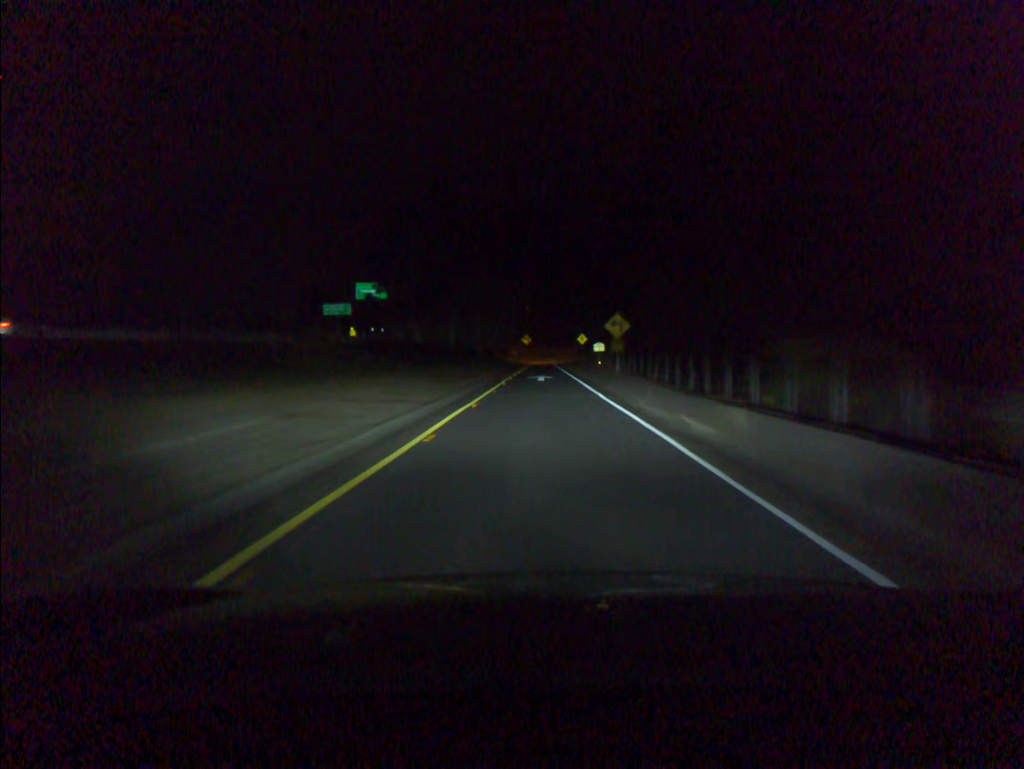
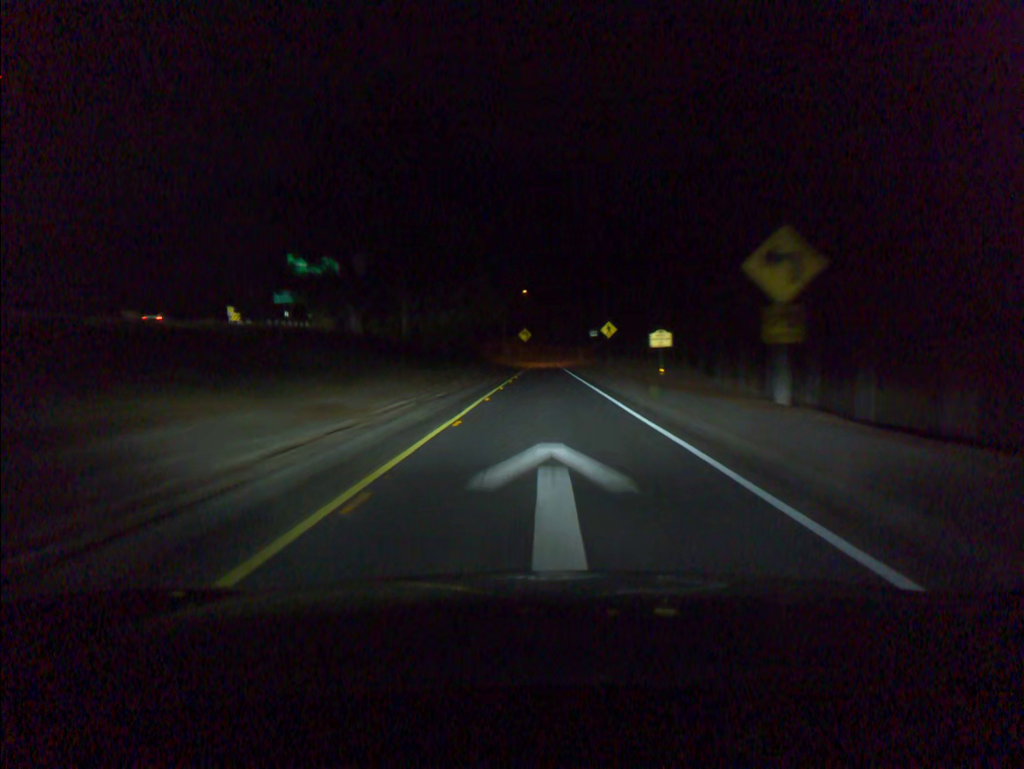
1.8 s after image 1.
(-0.1, +34.6) m; 0°
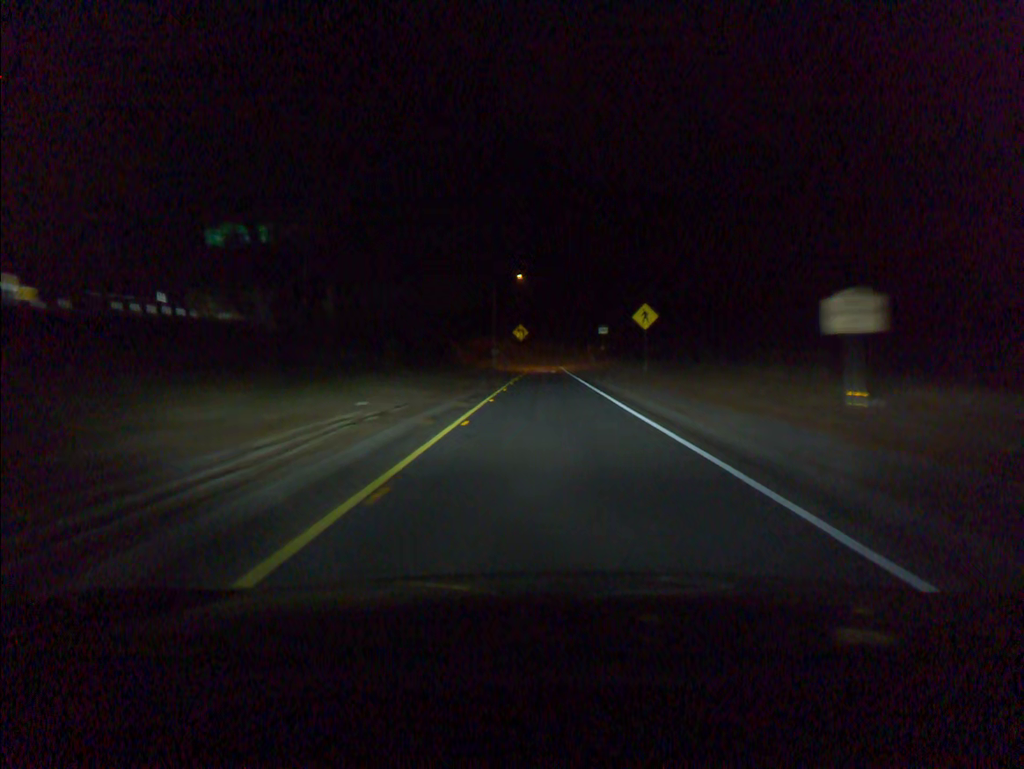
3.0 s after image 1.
(0.0, +21.6) m; 0°
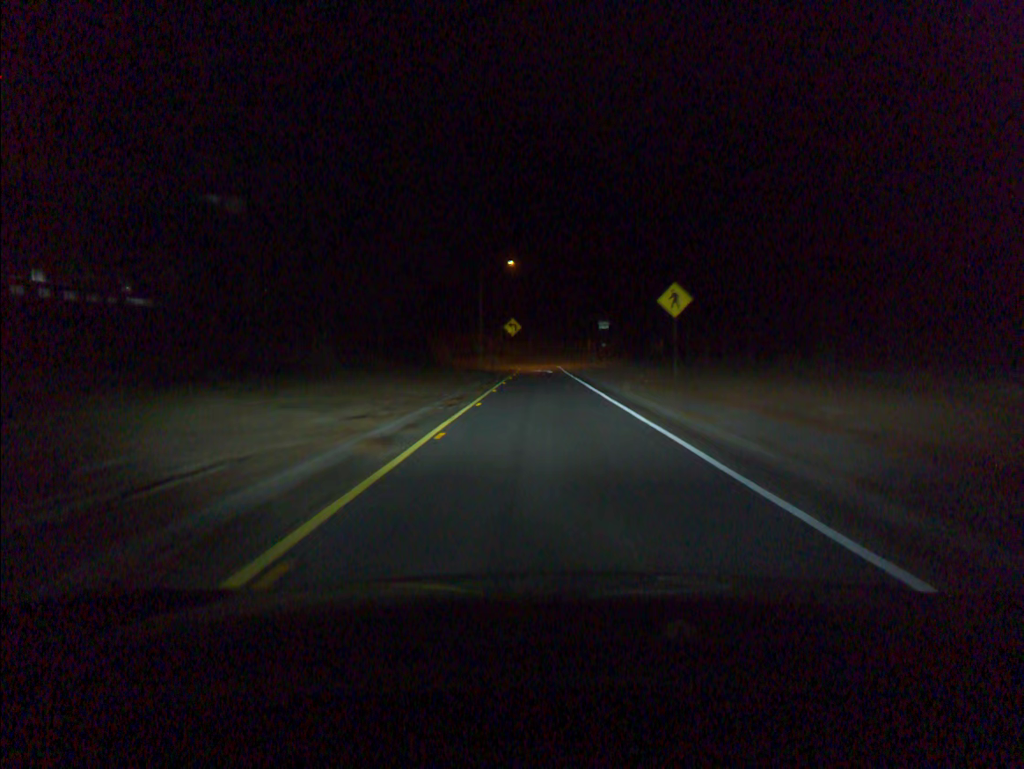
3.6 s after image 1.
(0.0, +10.1) m; 0°
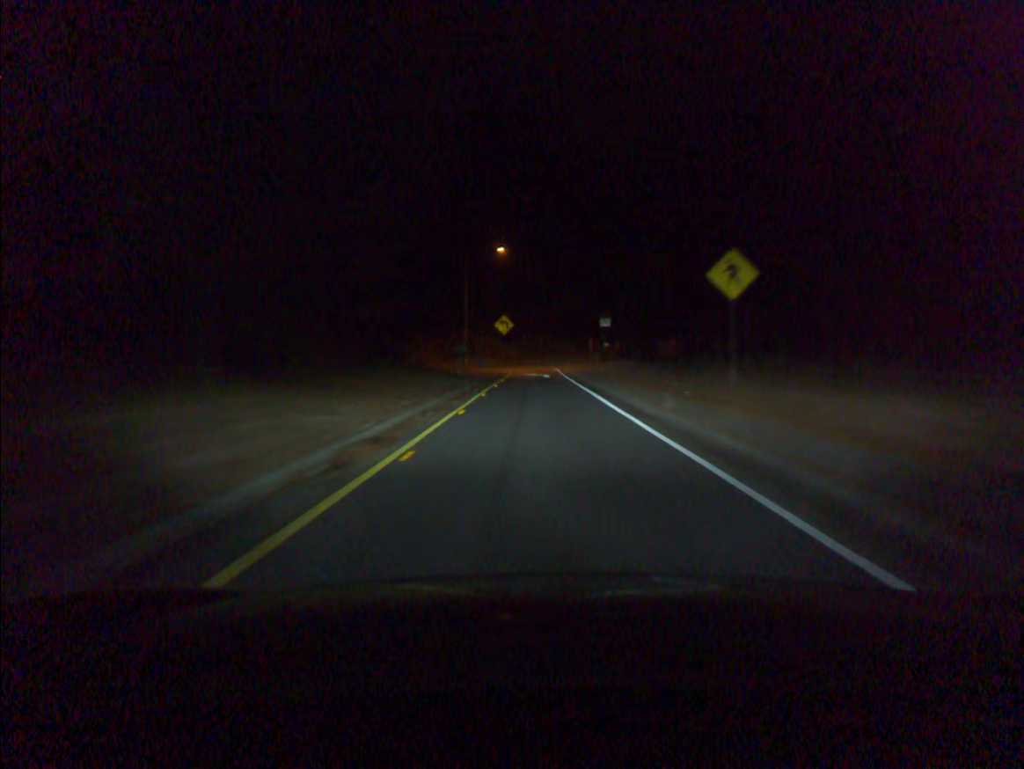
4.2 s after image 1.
(0.0, +9.5) m; 0°
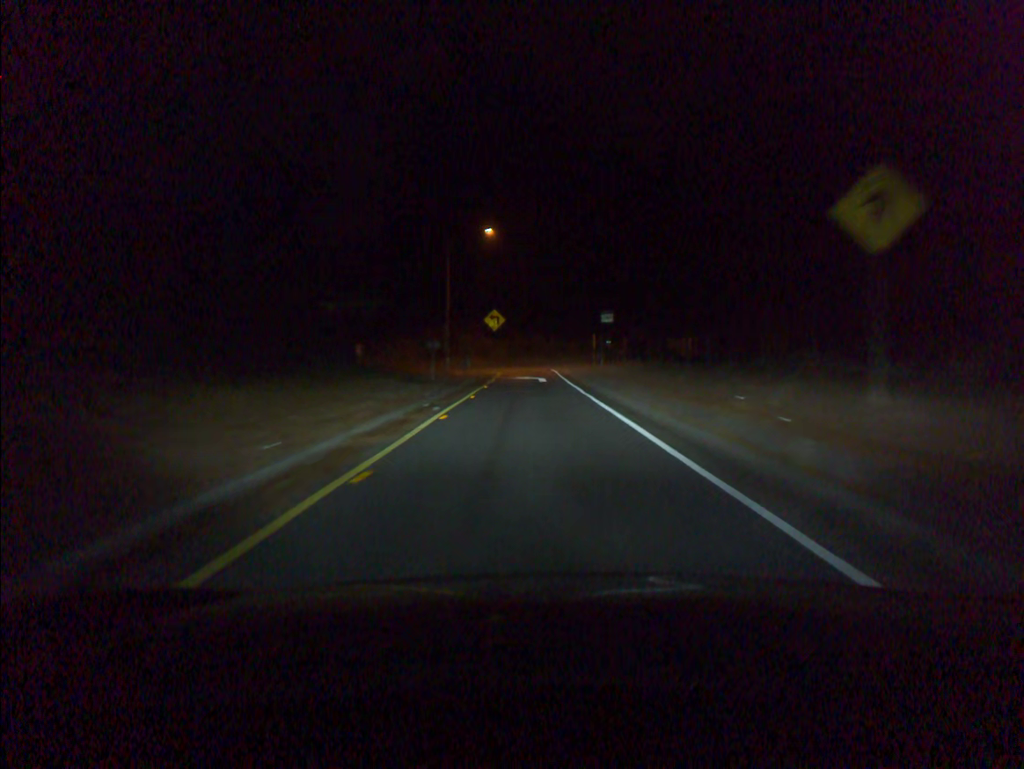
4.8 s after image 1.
(0.0, +9.0) m; 0°
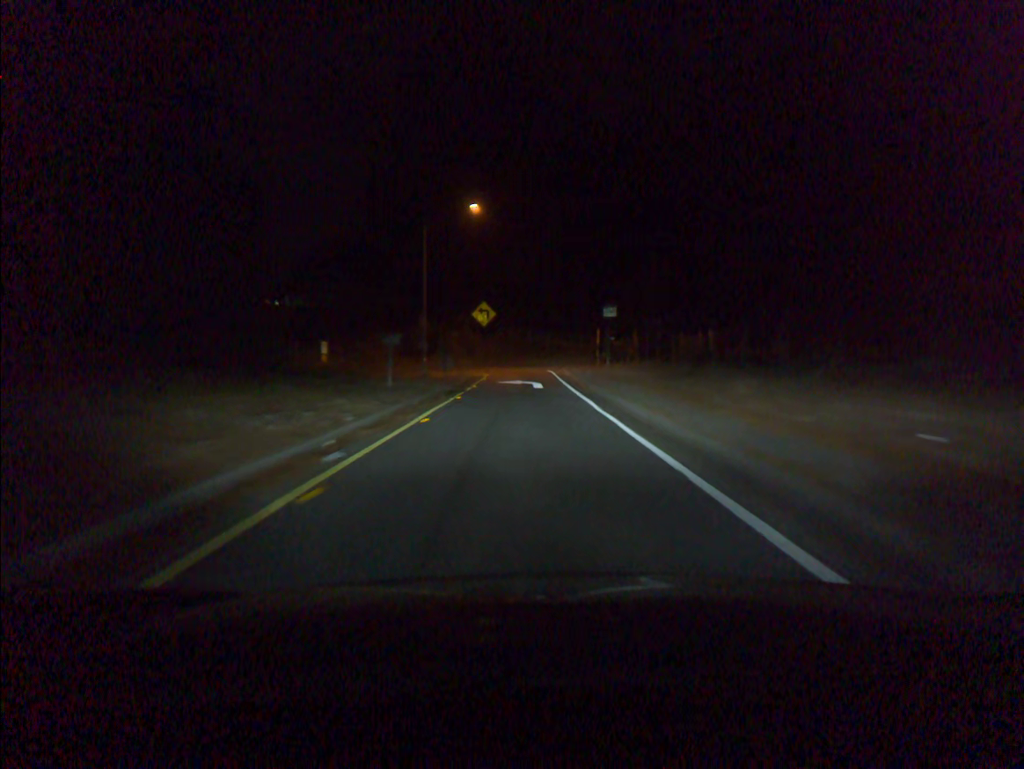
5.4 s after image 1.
(0.0, +8.4) m; 0°
